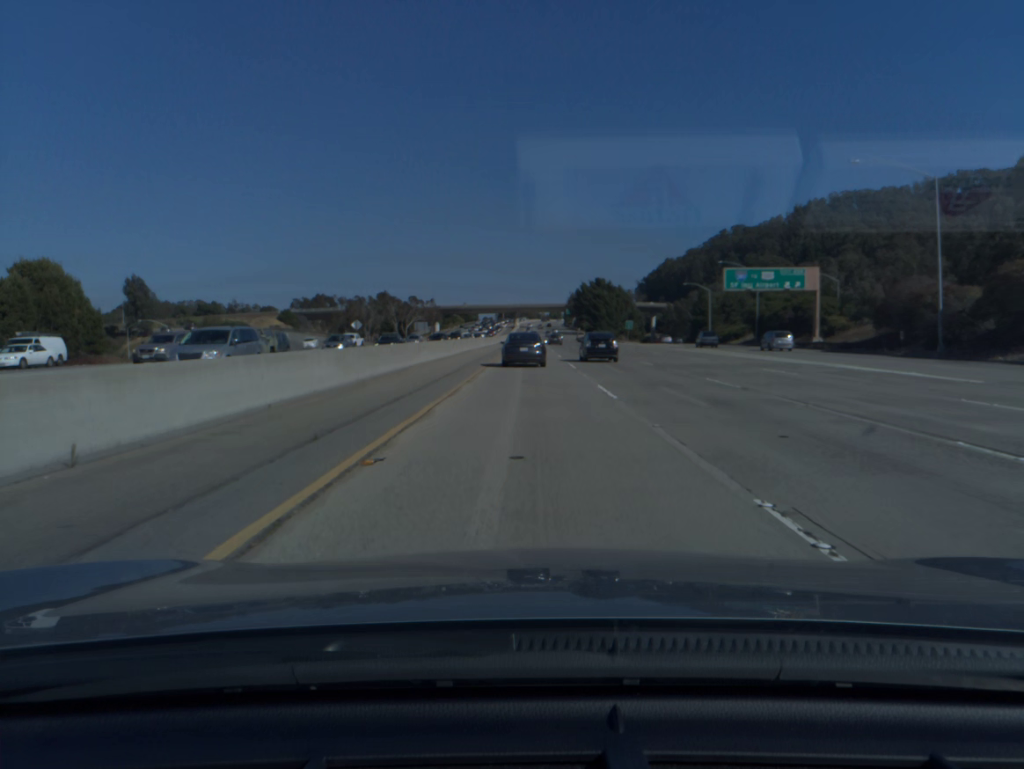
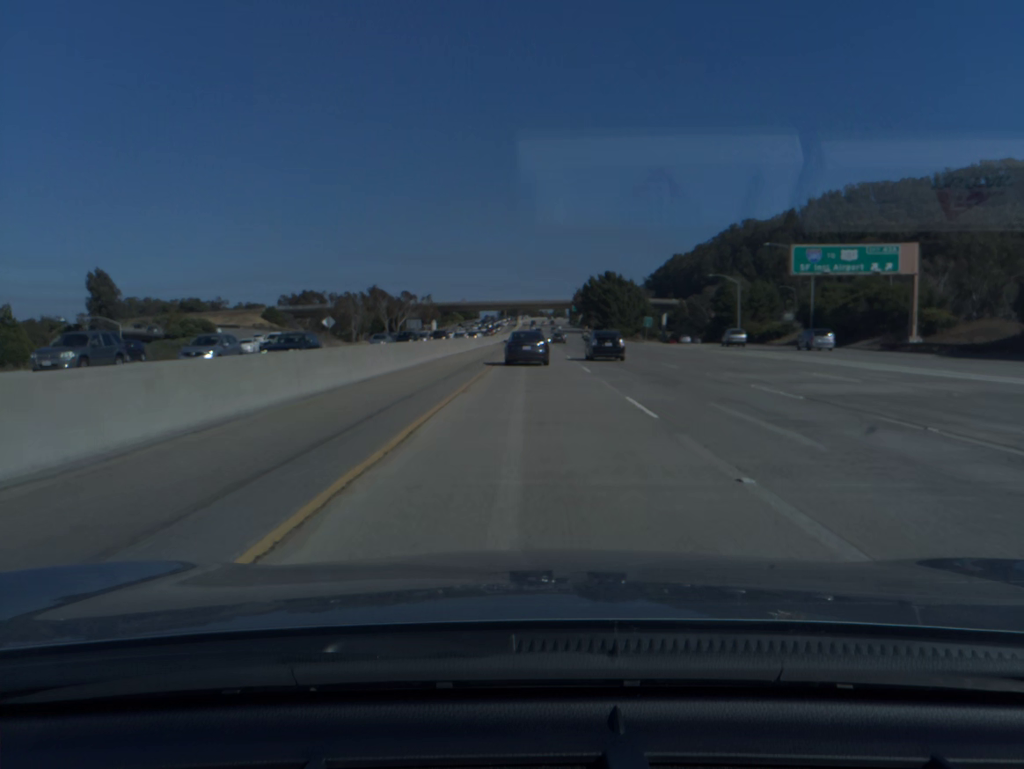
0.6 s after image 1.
(0.0, +19.2) m; 0°
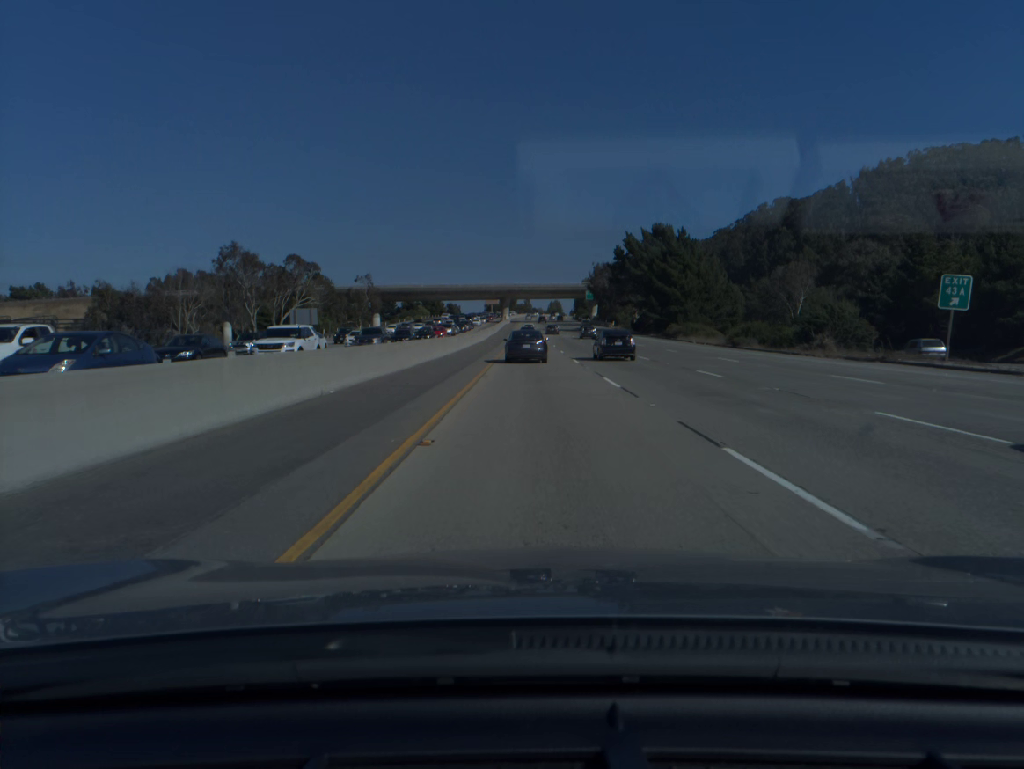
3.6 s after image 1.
(+0.6, +96.3) m; +1°
